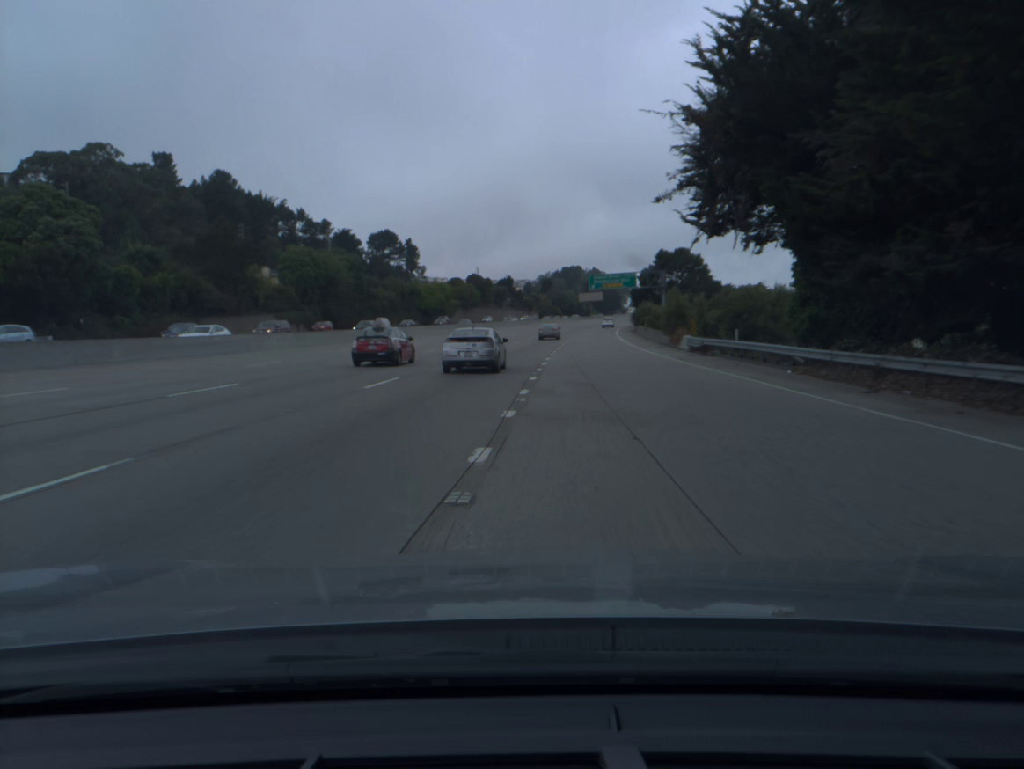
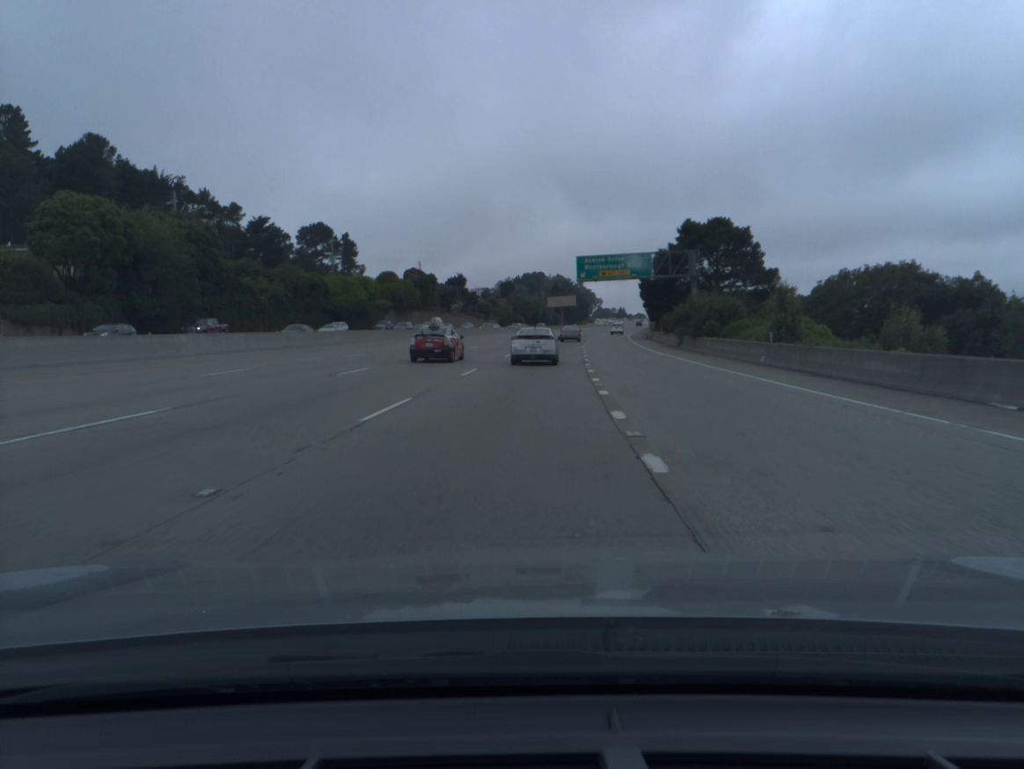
(+1.2, +50.8) m; +3°
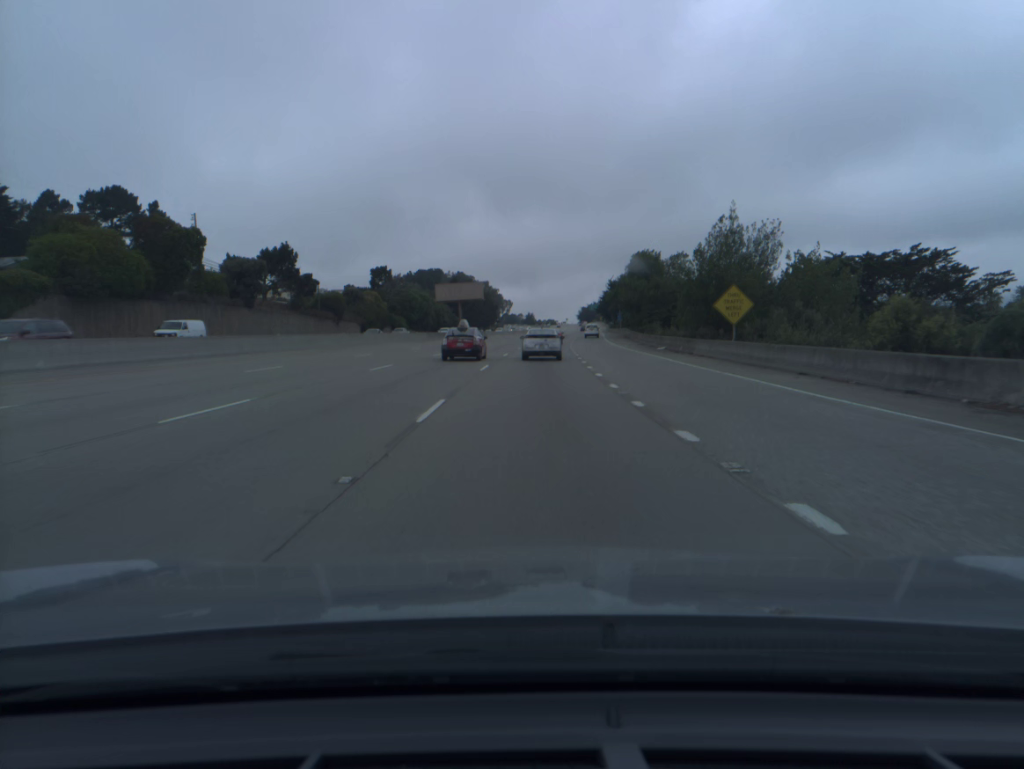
(+5.1, +84.4) m; +7°
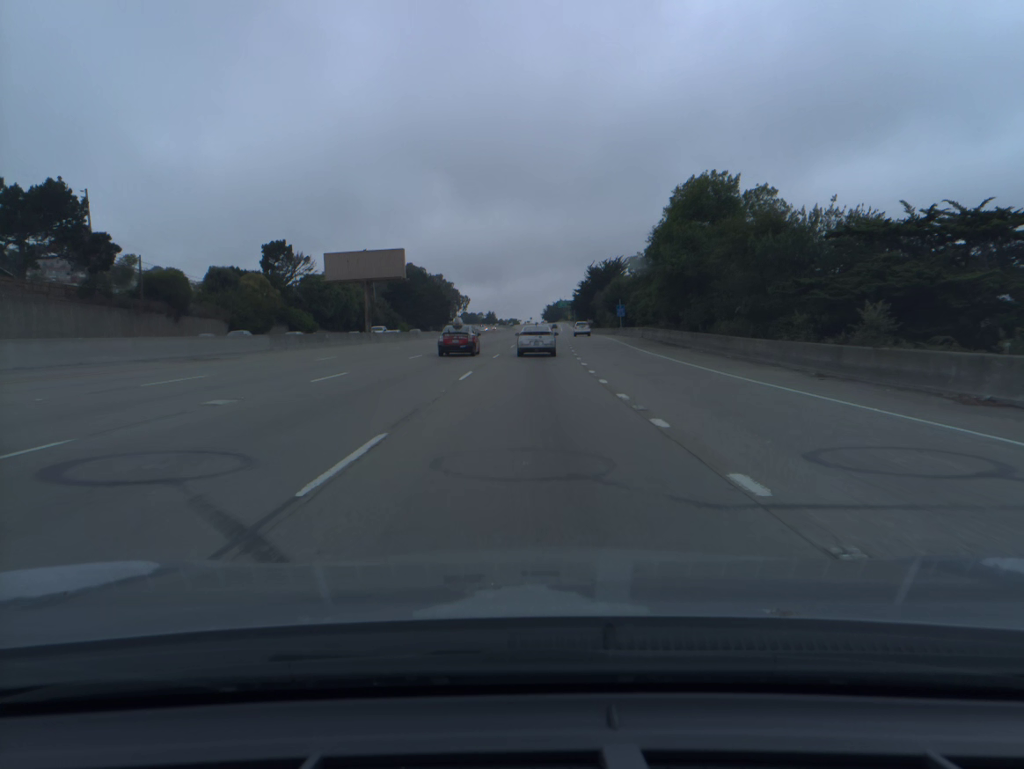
(+1.3, +49.3) m; +3°
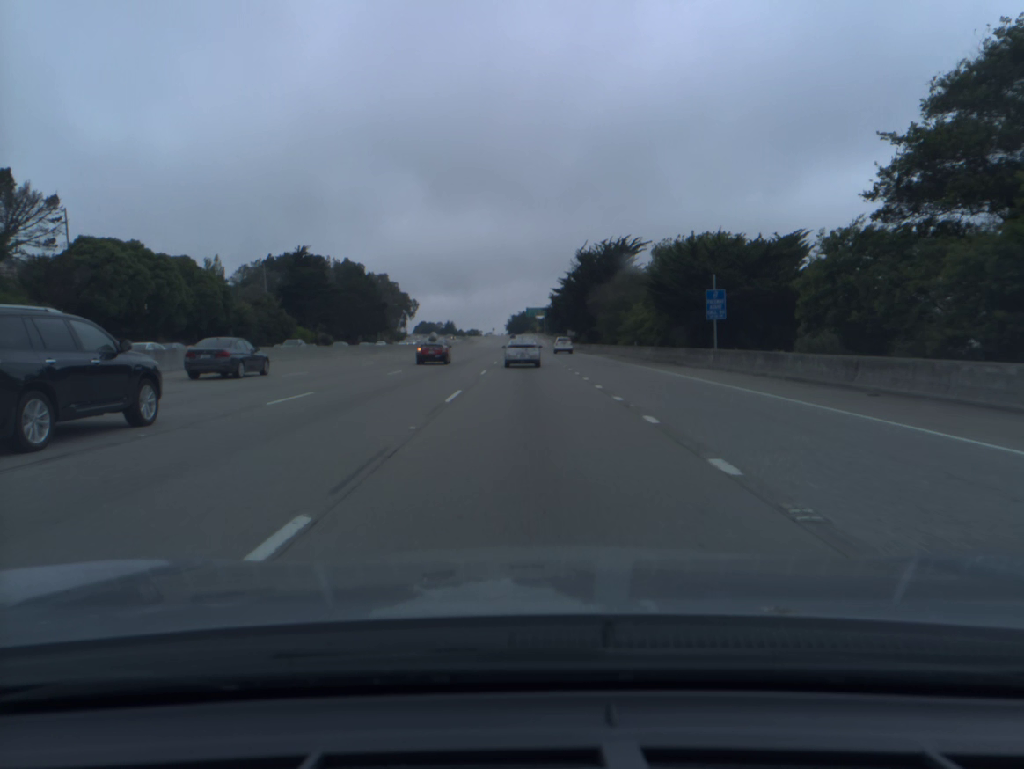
(+1.5, +62.5) m; +3°
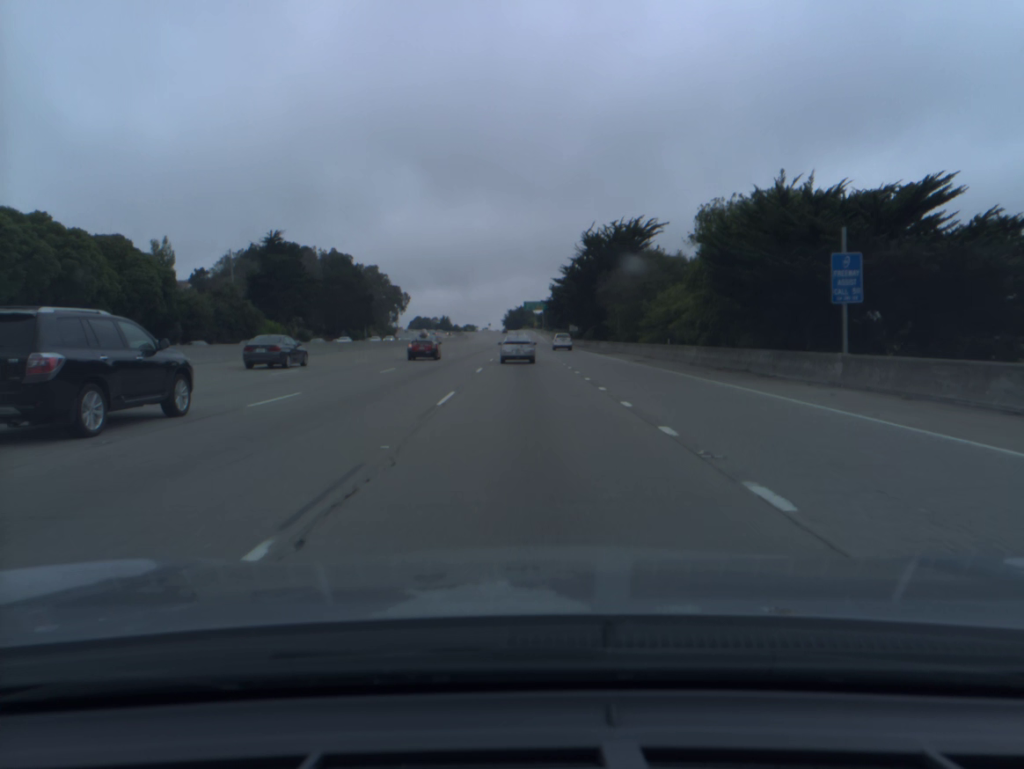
(0.0, +15.4) m; 0°
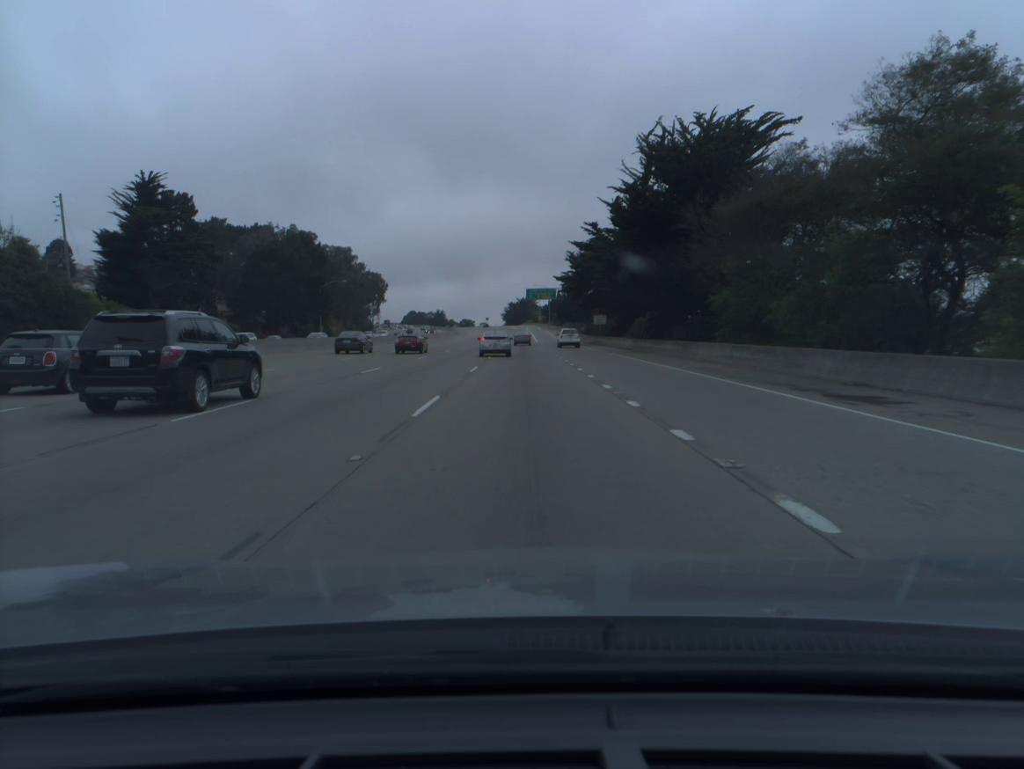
(0.0, +46.7) m; 0°
